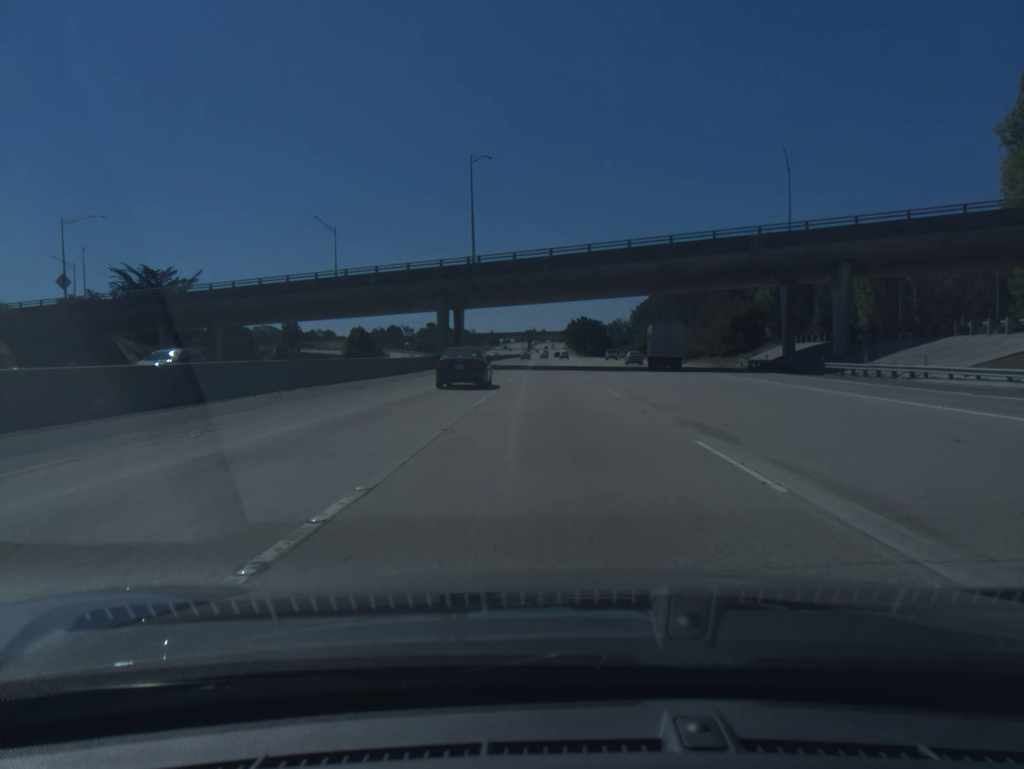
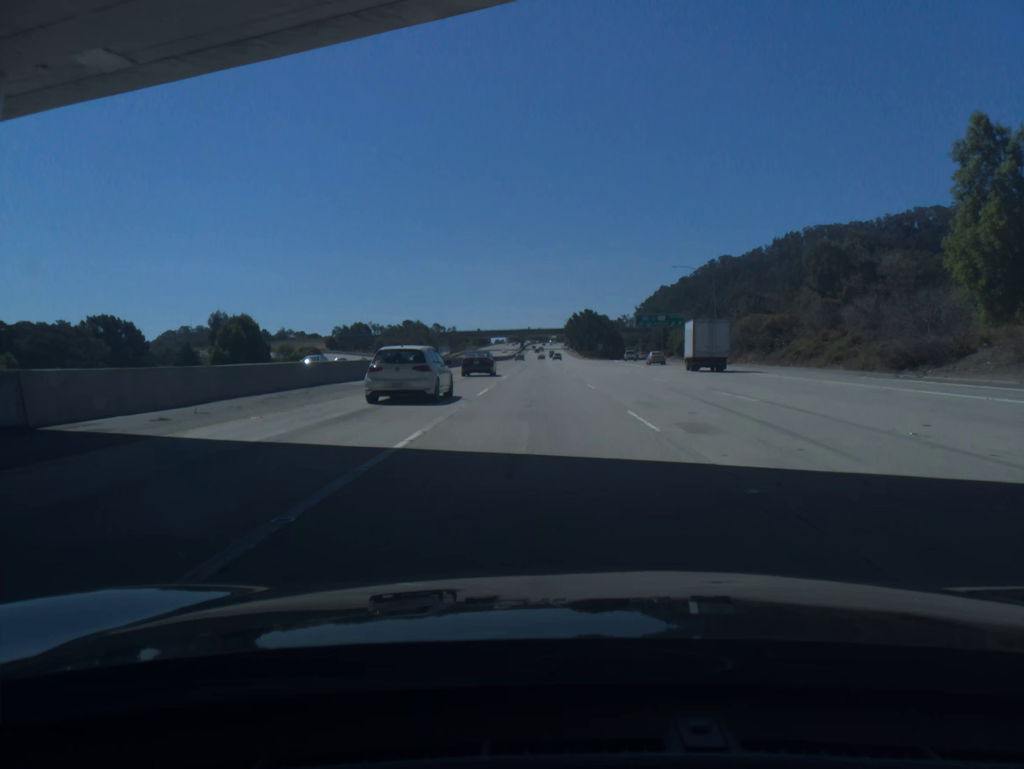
(+0.4, +69.2) m; 0°
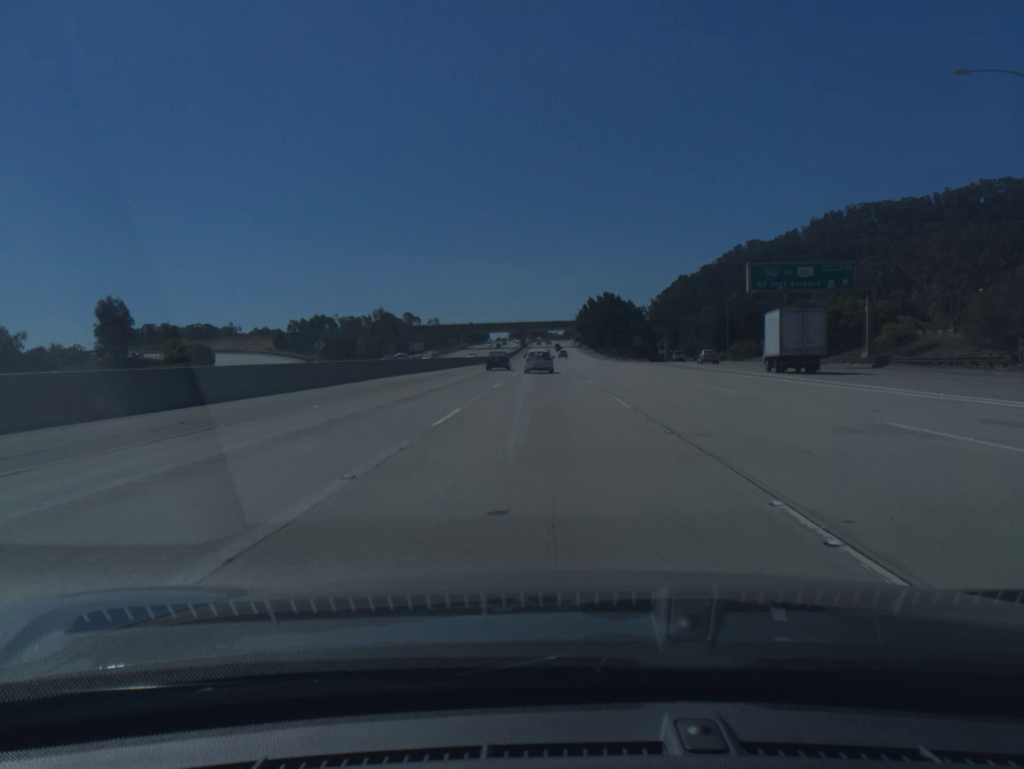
(-0.3, +69.4) m; 0°
